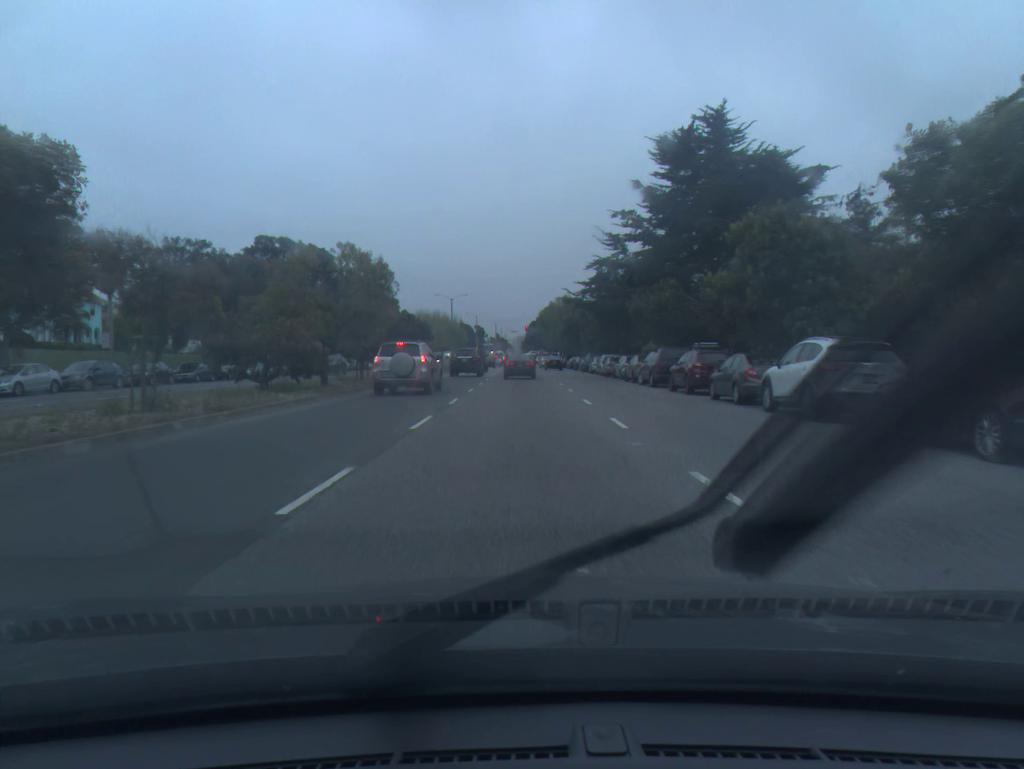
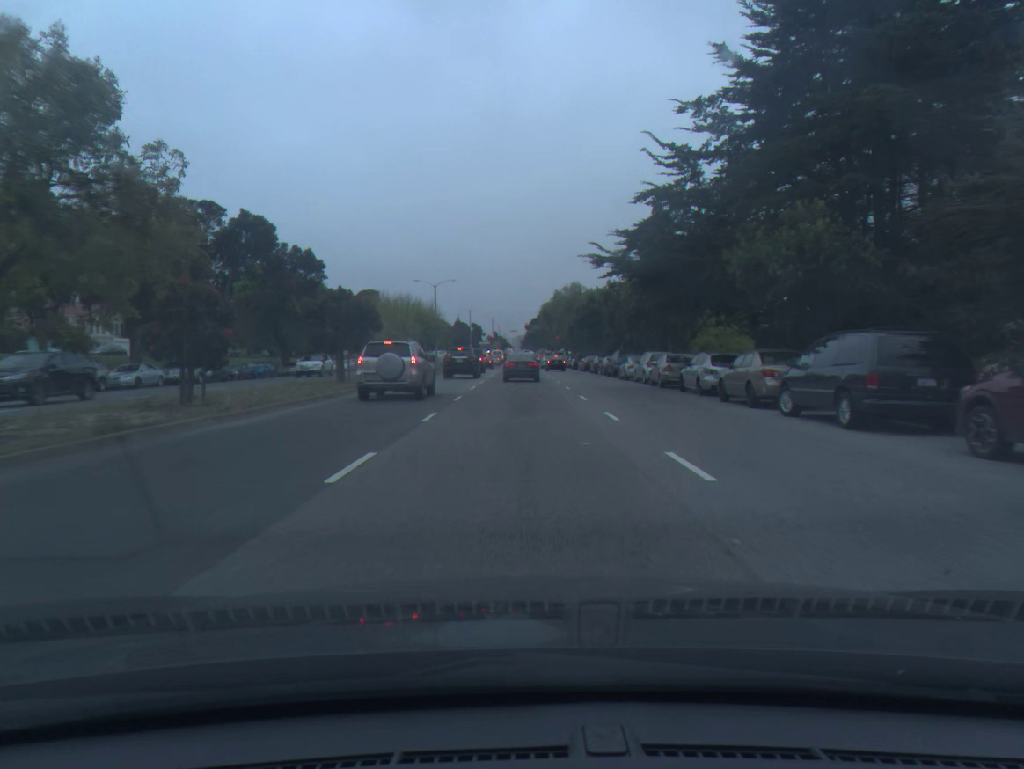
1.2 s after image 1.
(0.0, +20.3) m; 0°
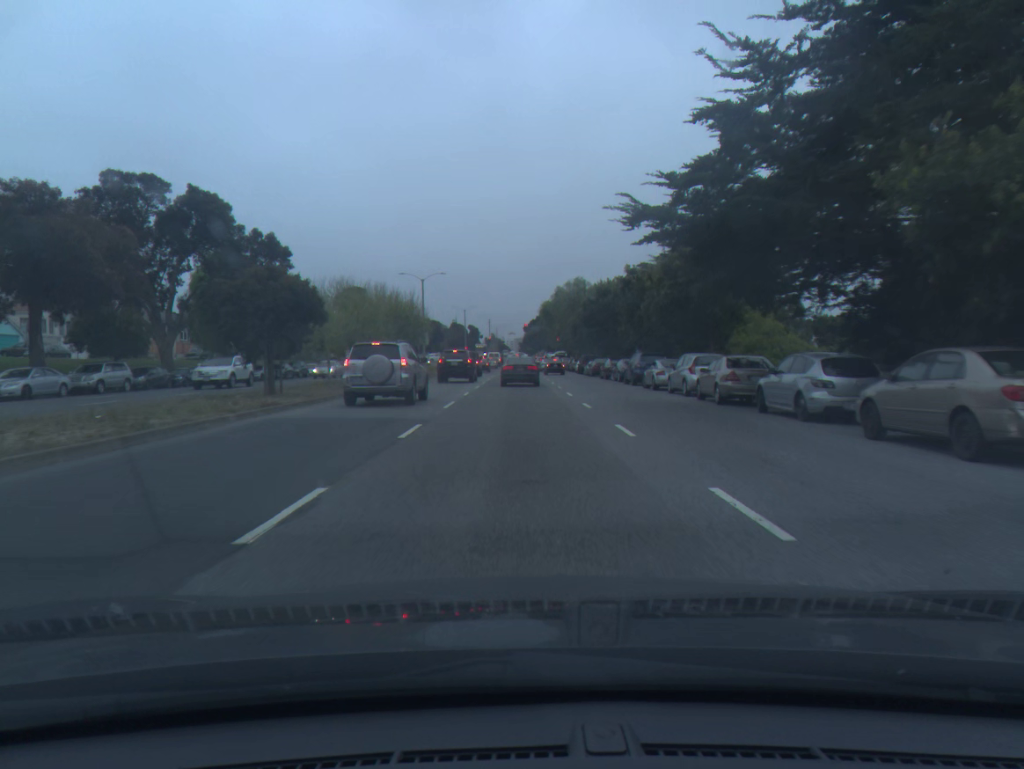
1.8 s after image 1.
(0.0, +9.6) m; 0°
